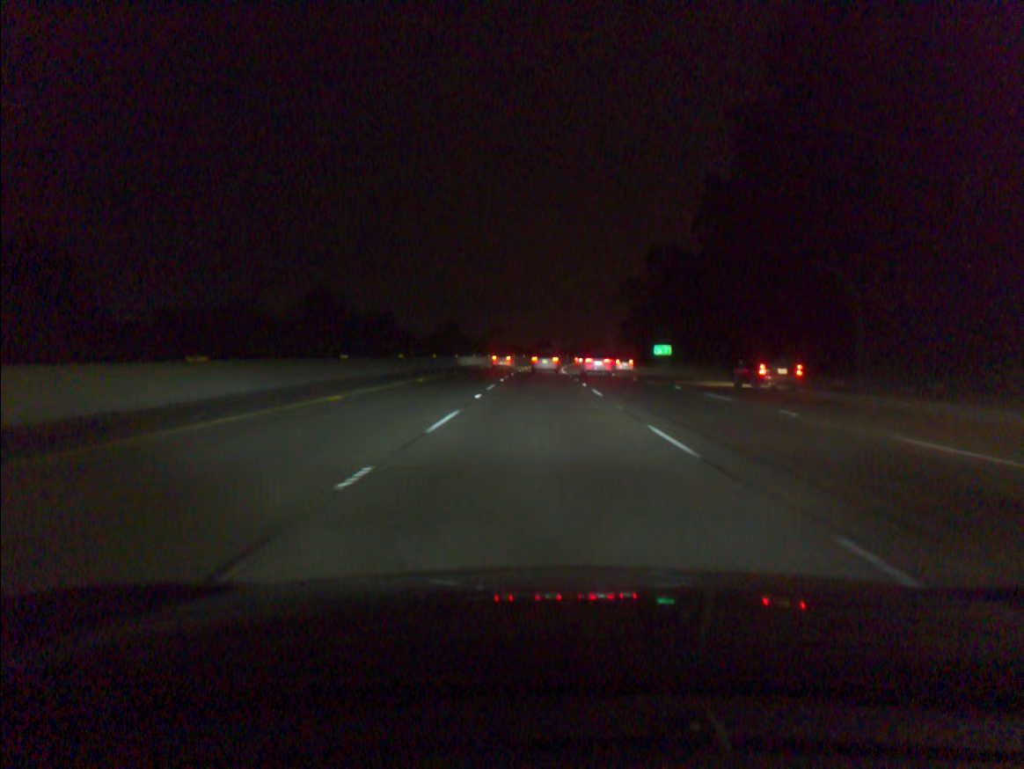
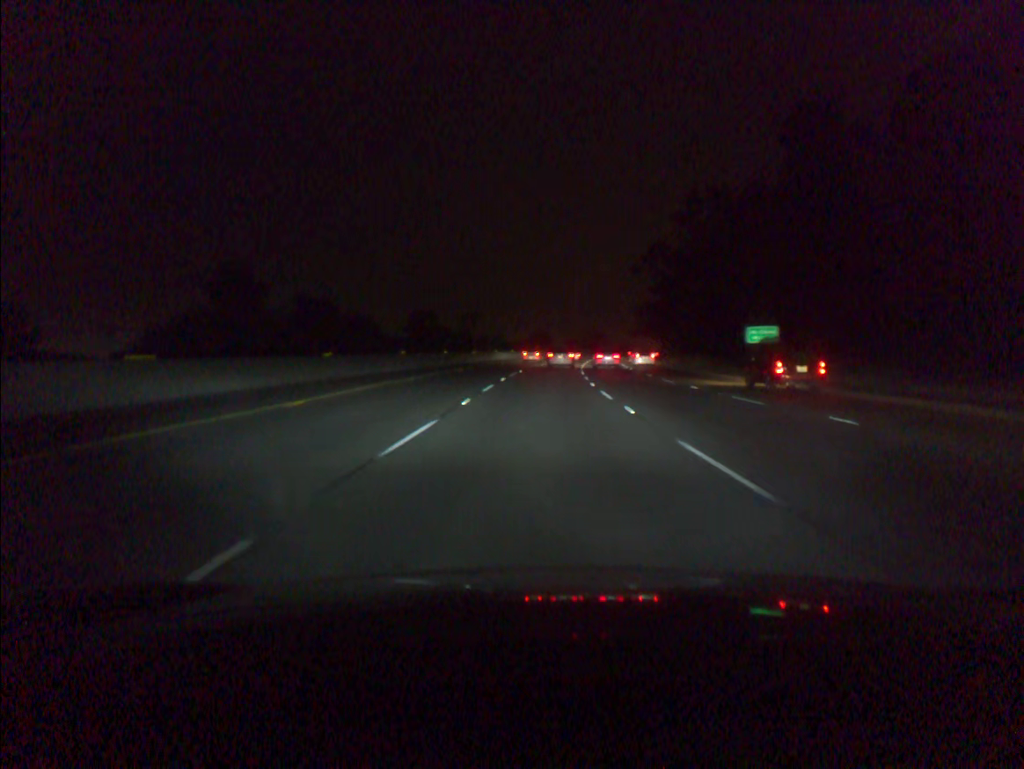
(+0.2, +47.0) m; +1°
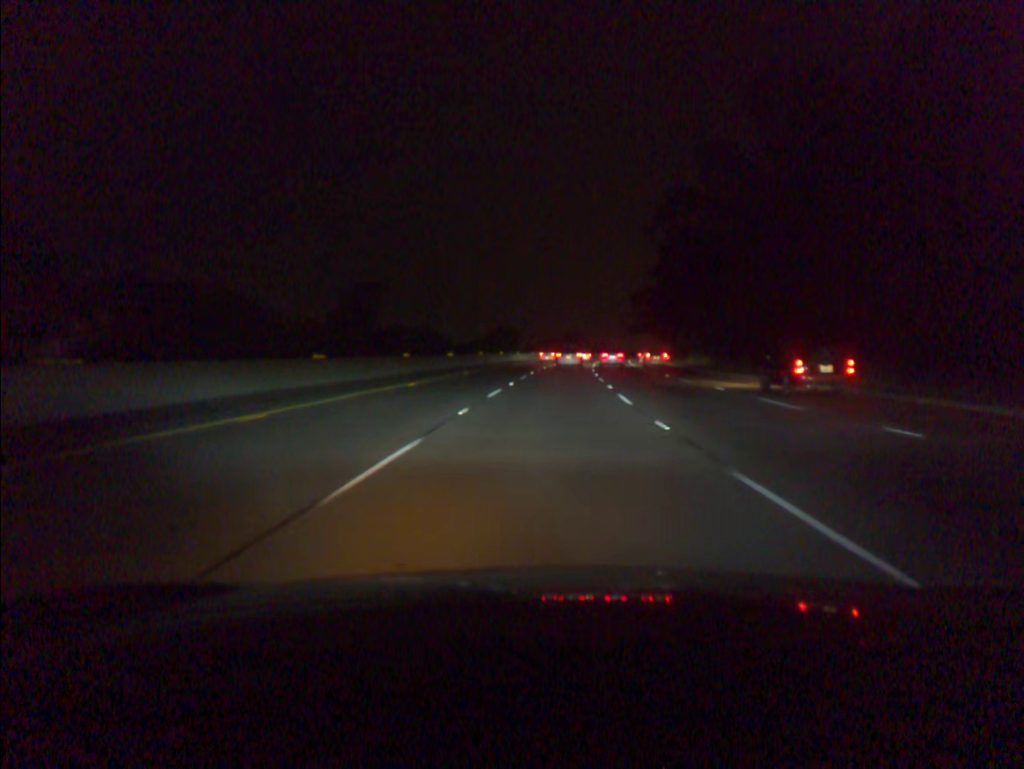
(+0.7, +46.6) m; +2°
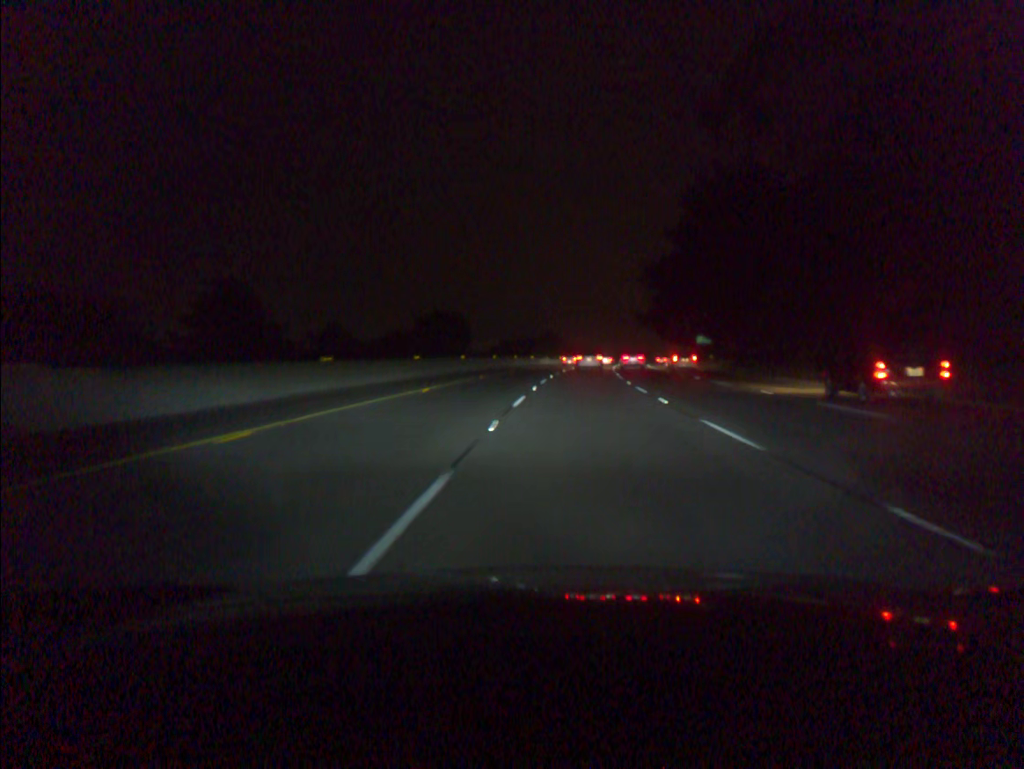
(+0.8, +46.4) m; +2°
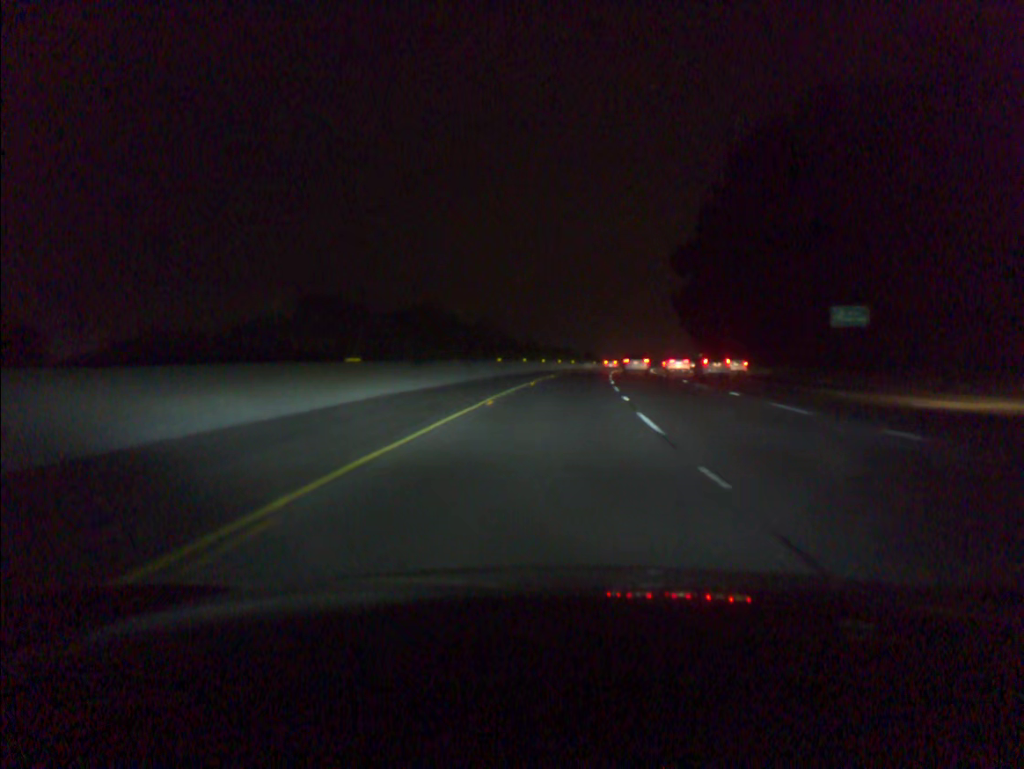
(+2.4, +78.7) m; +4°
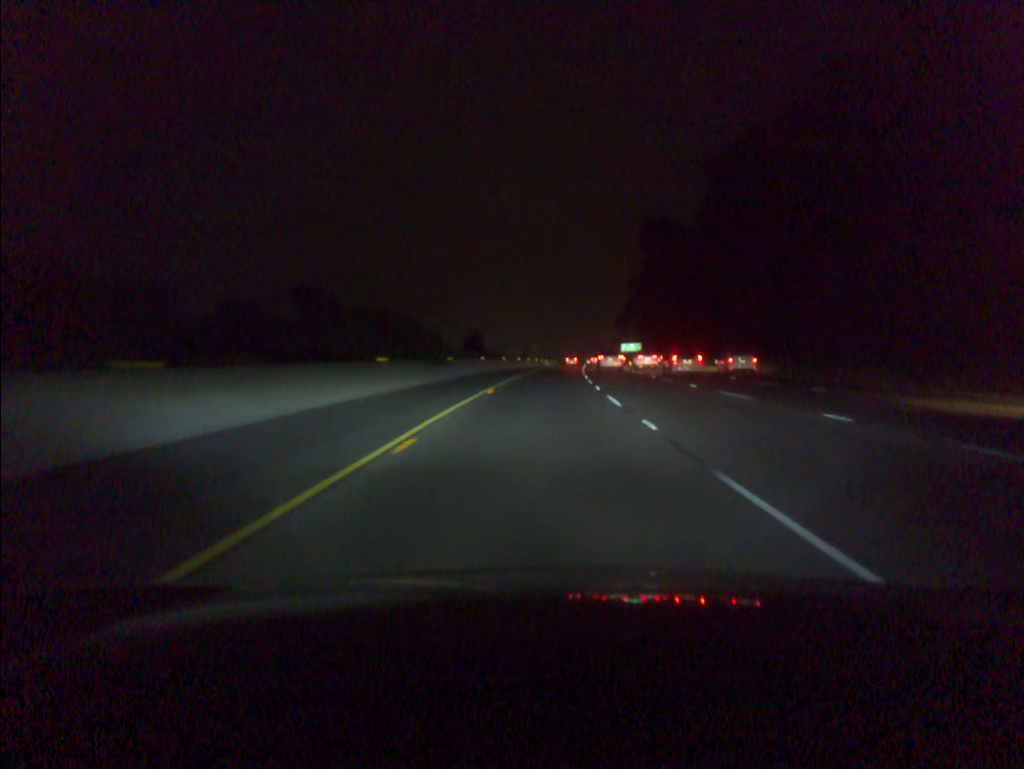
(+6.2, +82.1) m; +8°
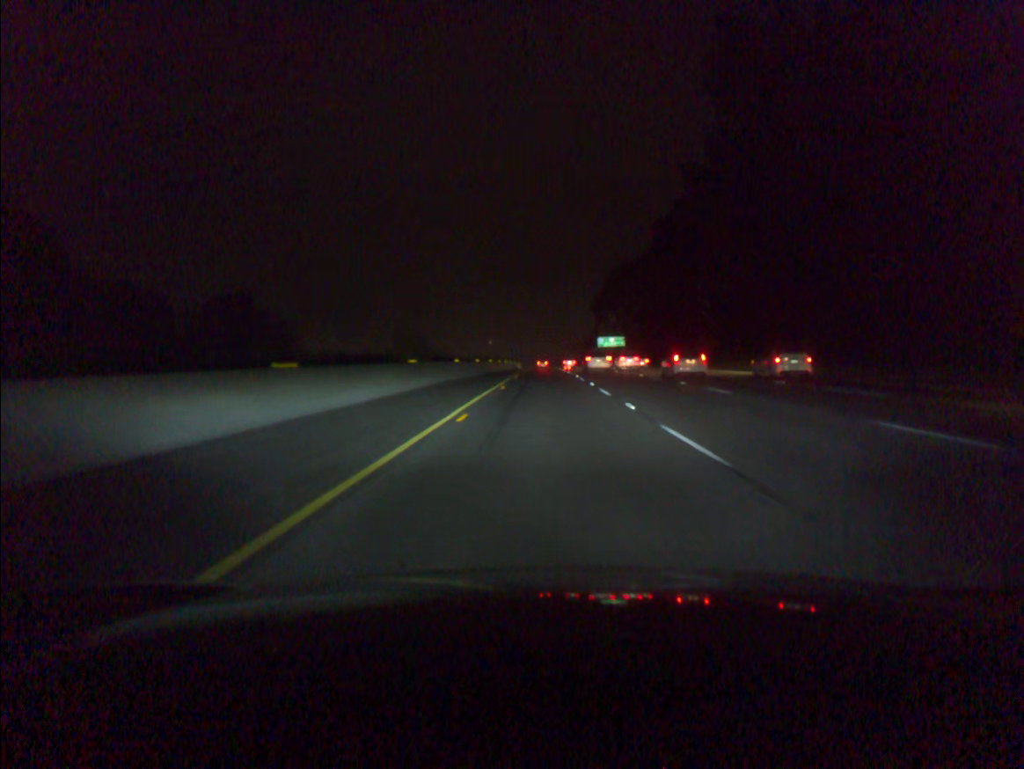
(+1.8, +68.1) m; +3°
